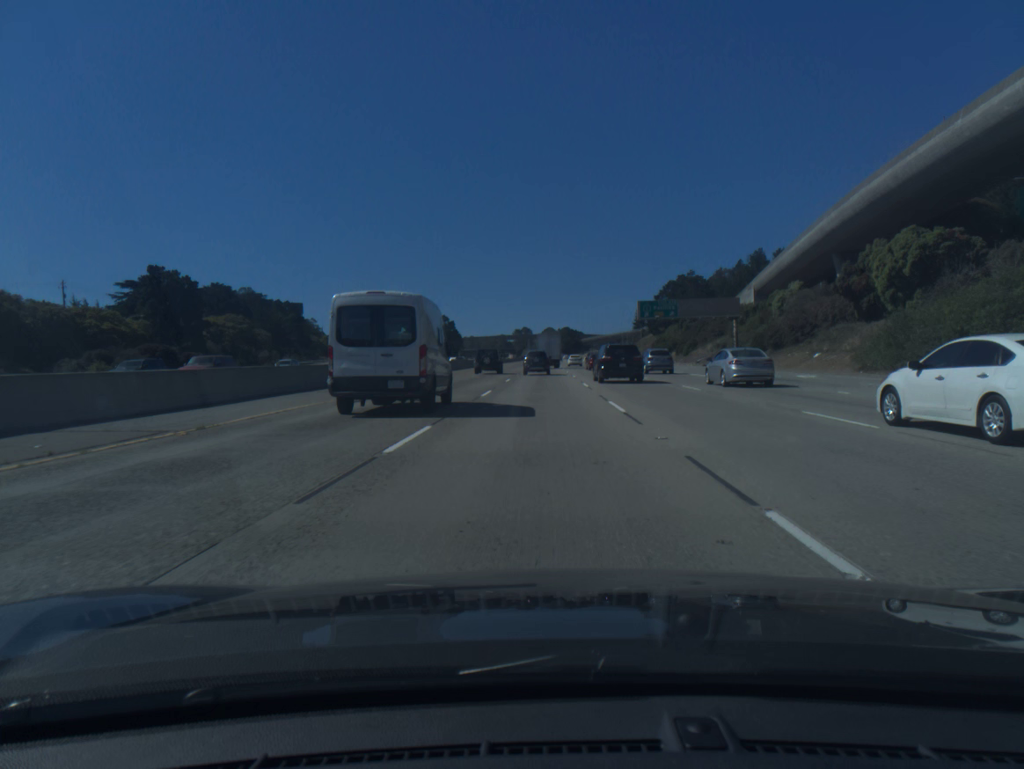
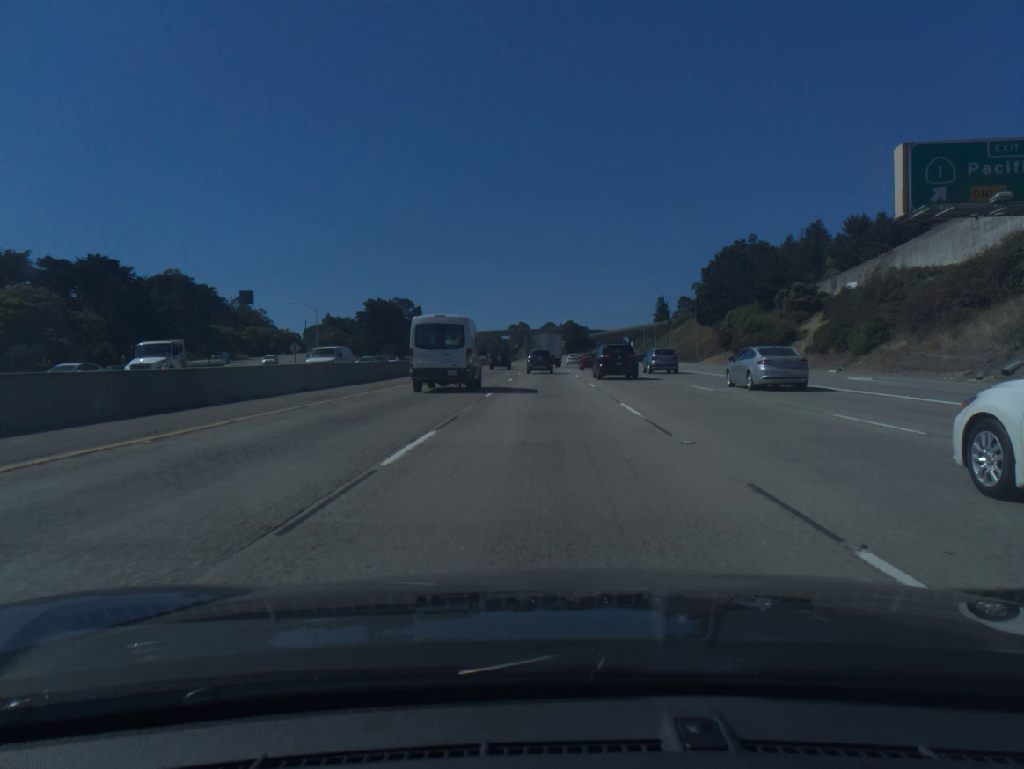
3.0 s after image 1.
(-0.2, +74.3) m; 0°
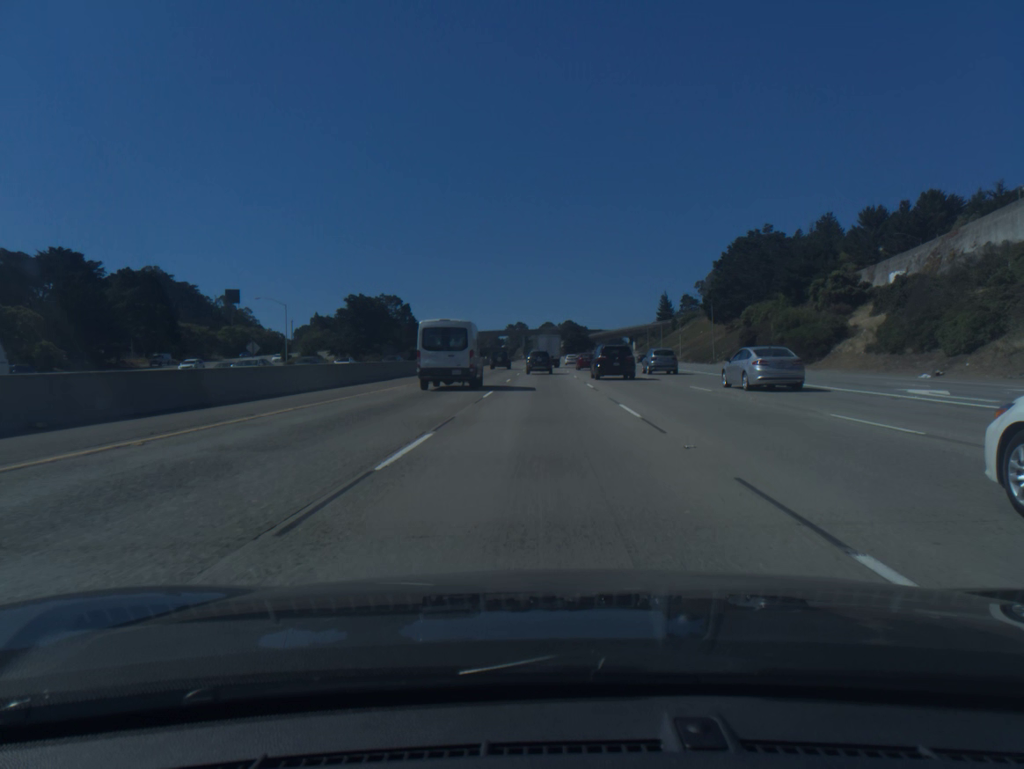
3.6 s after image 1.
(0.0, +14.7) m; 0°
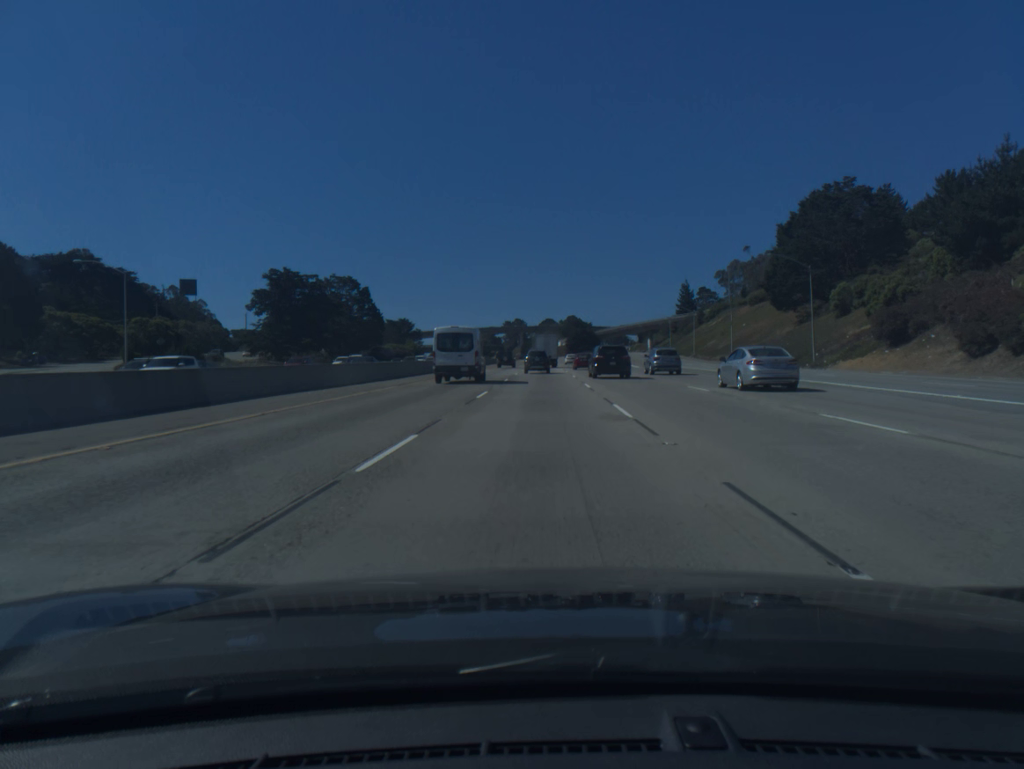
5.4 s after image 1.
(+0.1, +44.1) m; 0°
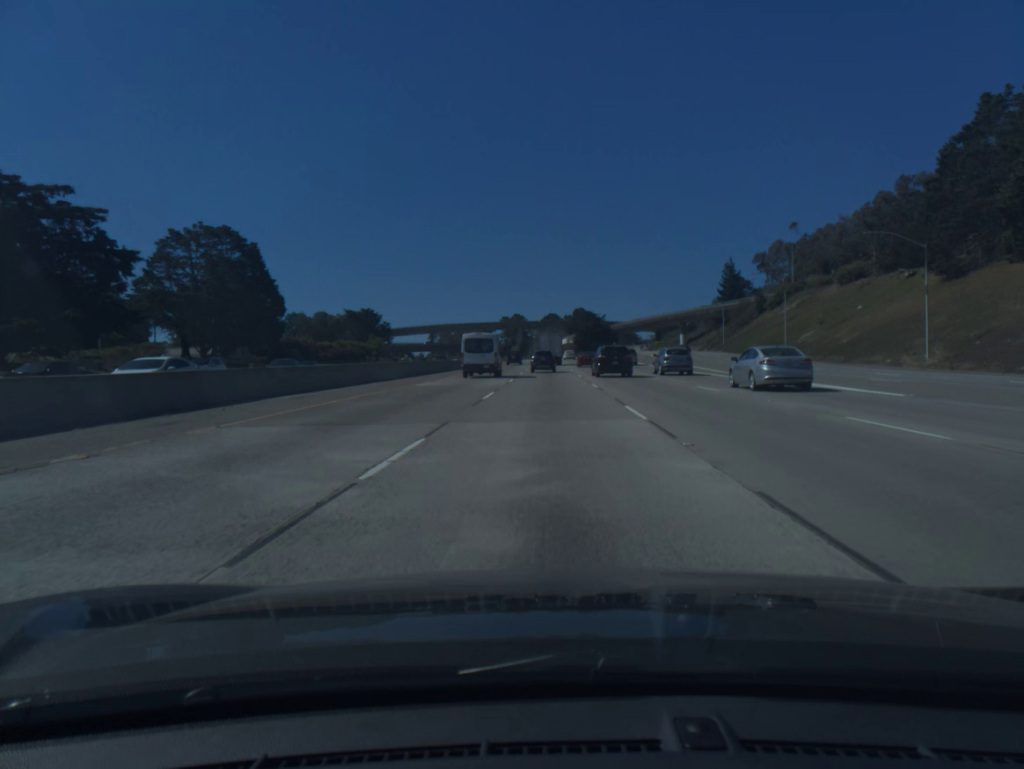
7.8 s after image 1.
(-0.2, +58.9) m; 0°
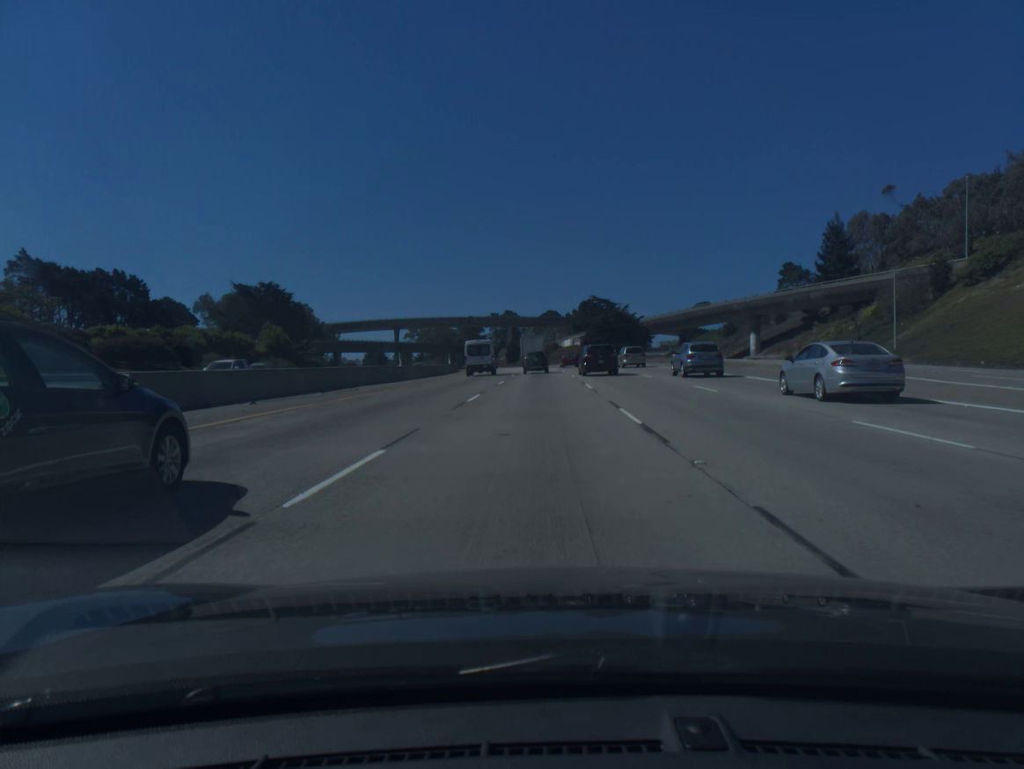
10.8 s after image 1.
(+0.3, +74.4) m; 0°
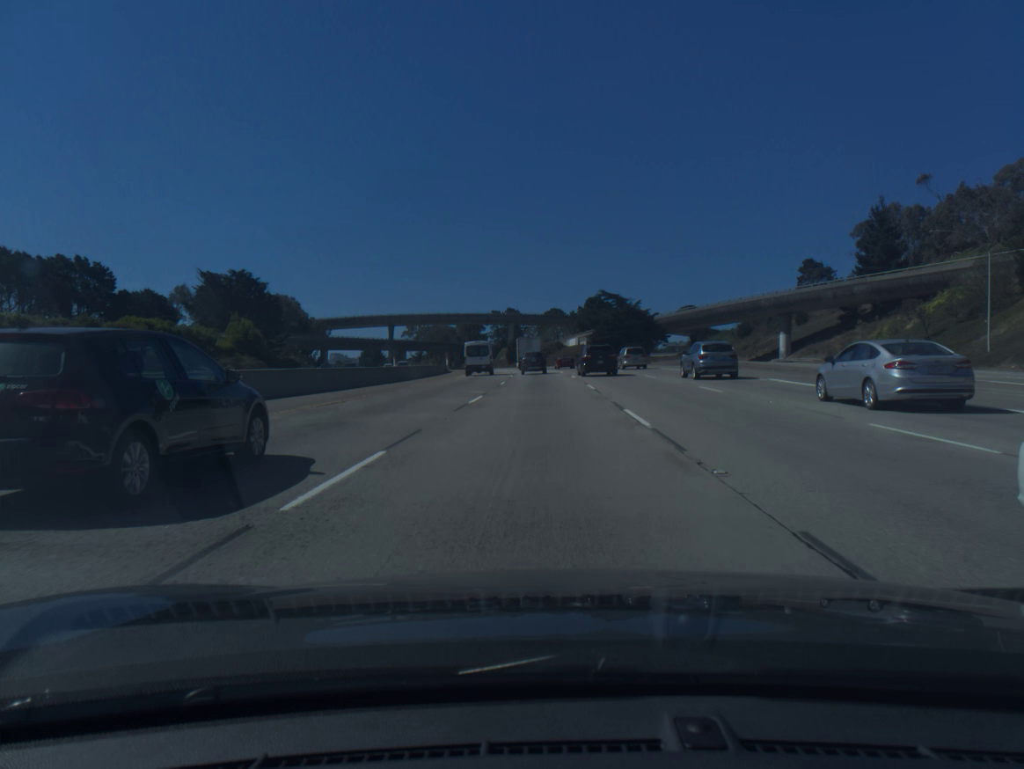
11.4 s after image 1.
(0.0, +14.9) m; 0°
